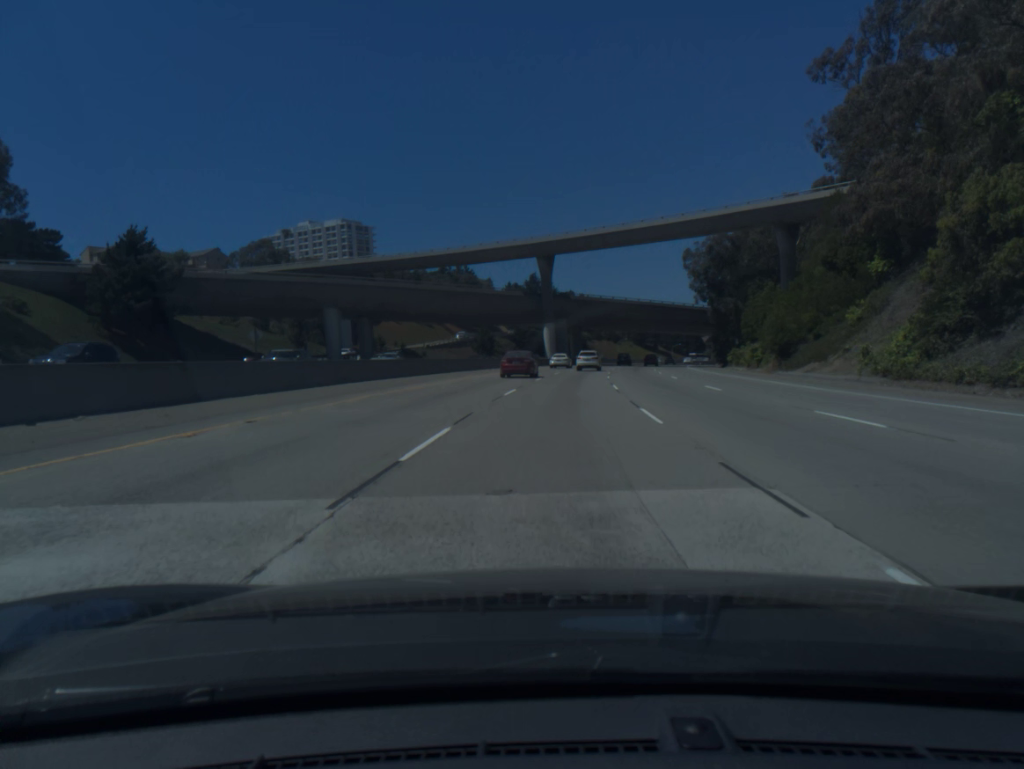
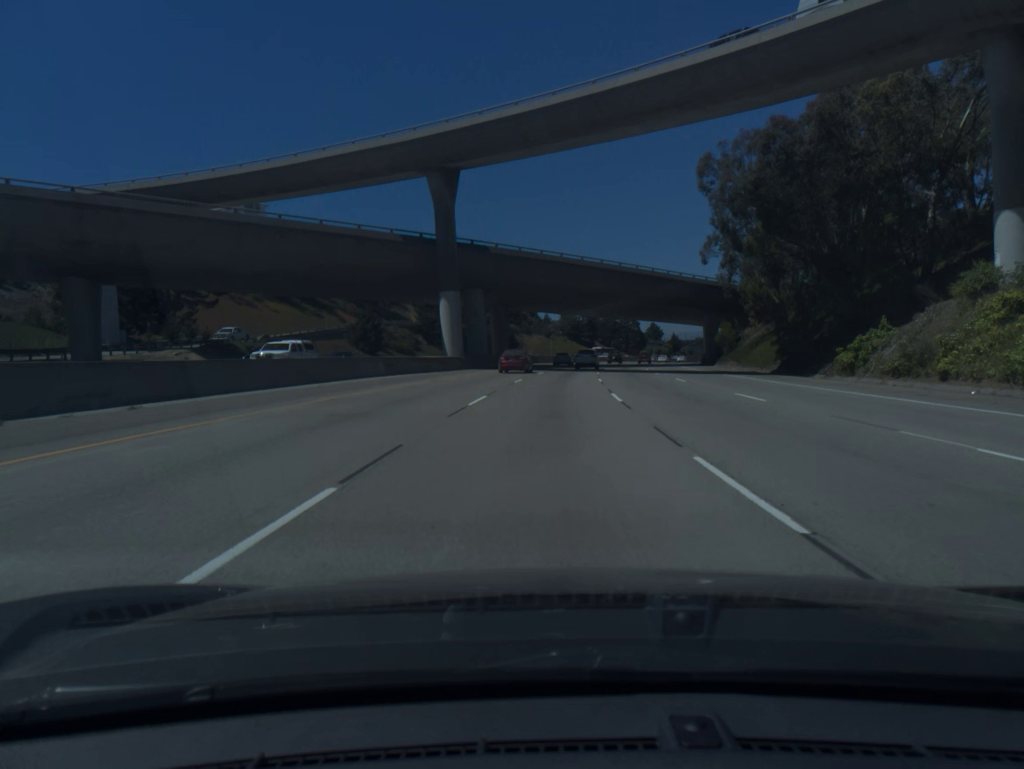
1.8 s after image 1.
(+2.3, +49.5) m; +5°
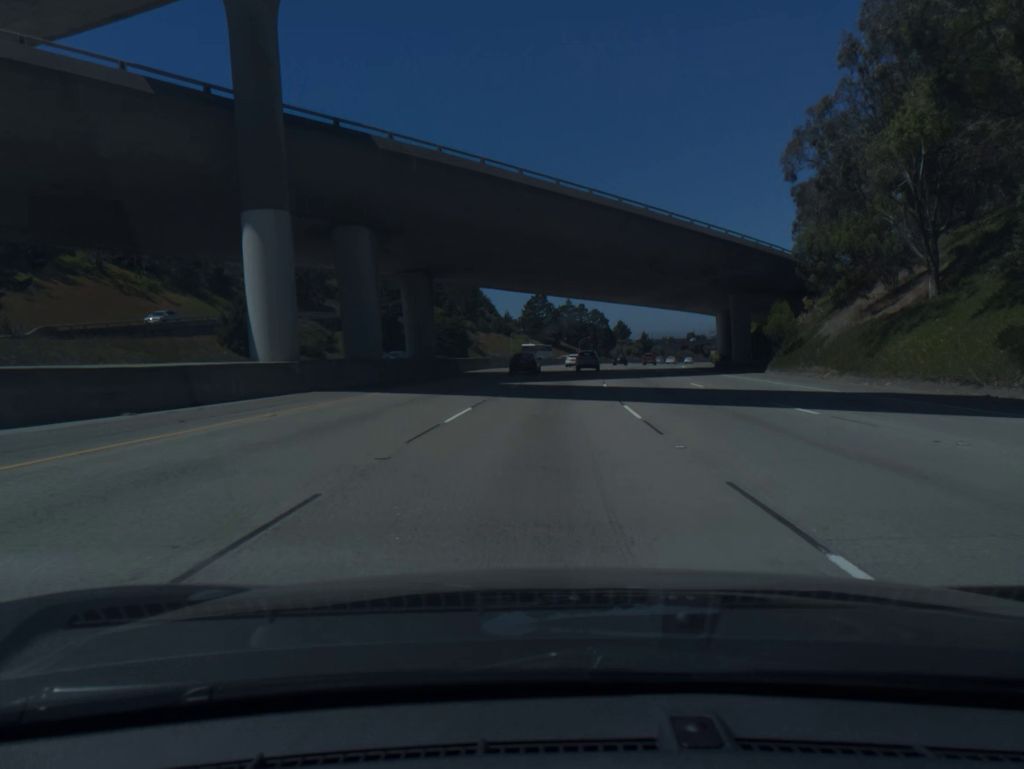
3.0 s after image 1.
(+0.9, +33.2) m; +3°
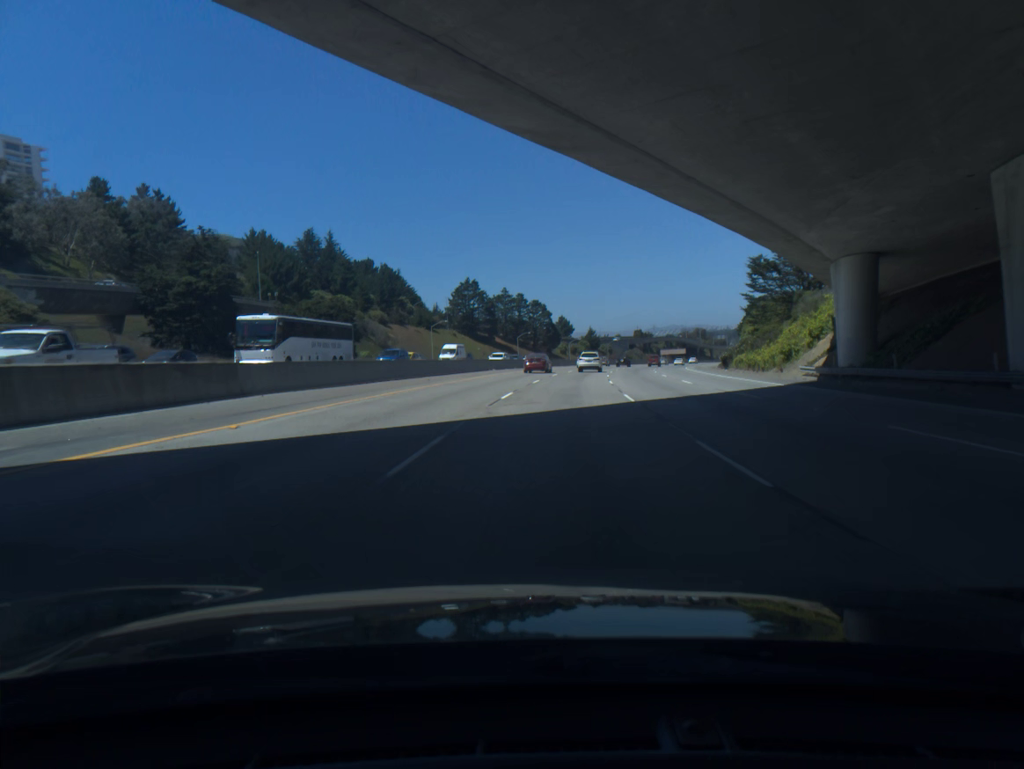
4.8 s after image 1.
(+1.7, +50.0) m; +4°
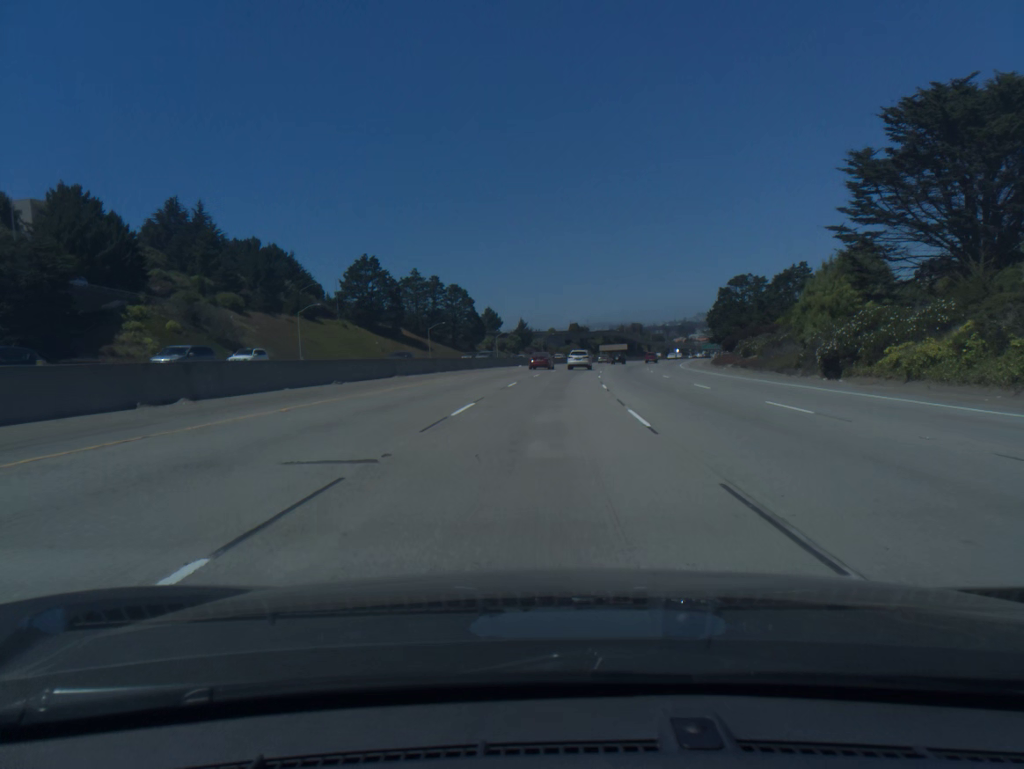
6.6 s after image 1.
(+2.5, +50.5) m; +5°
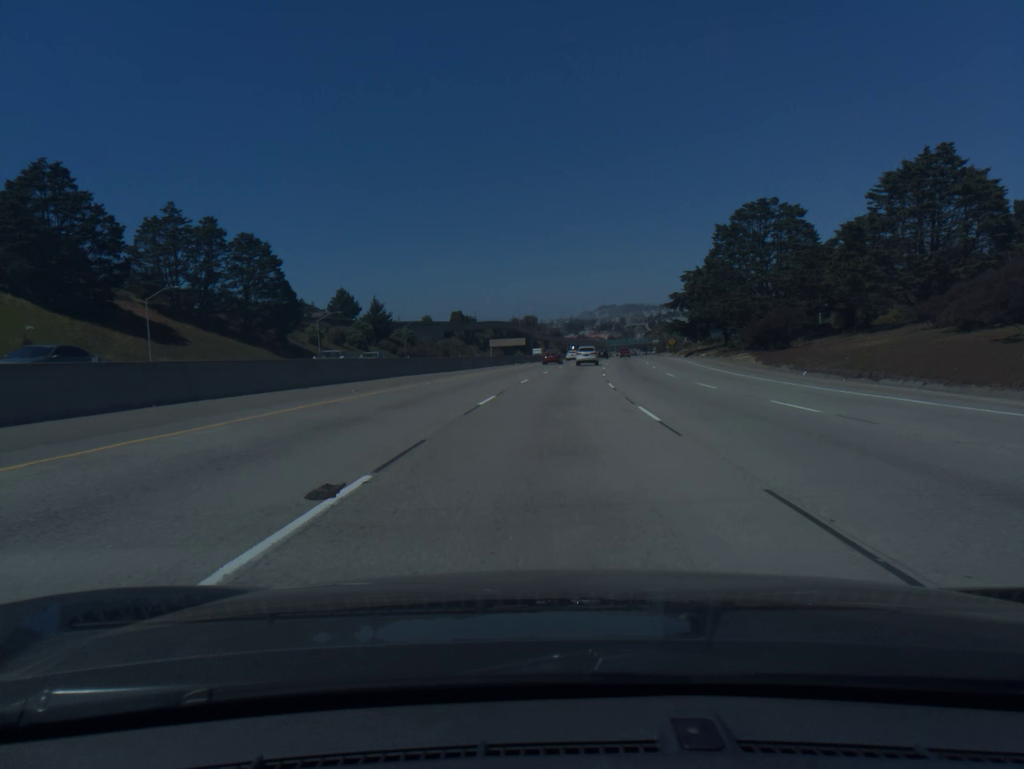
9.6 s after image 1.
(+5.4, +84.5) m; +8°
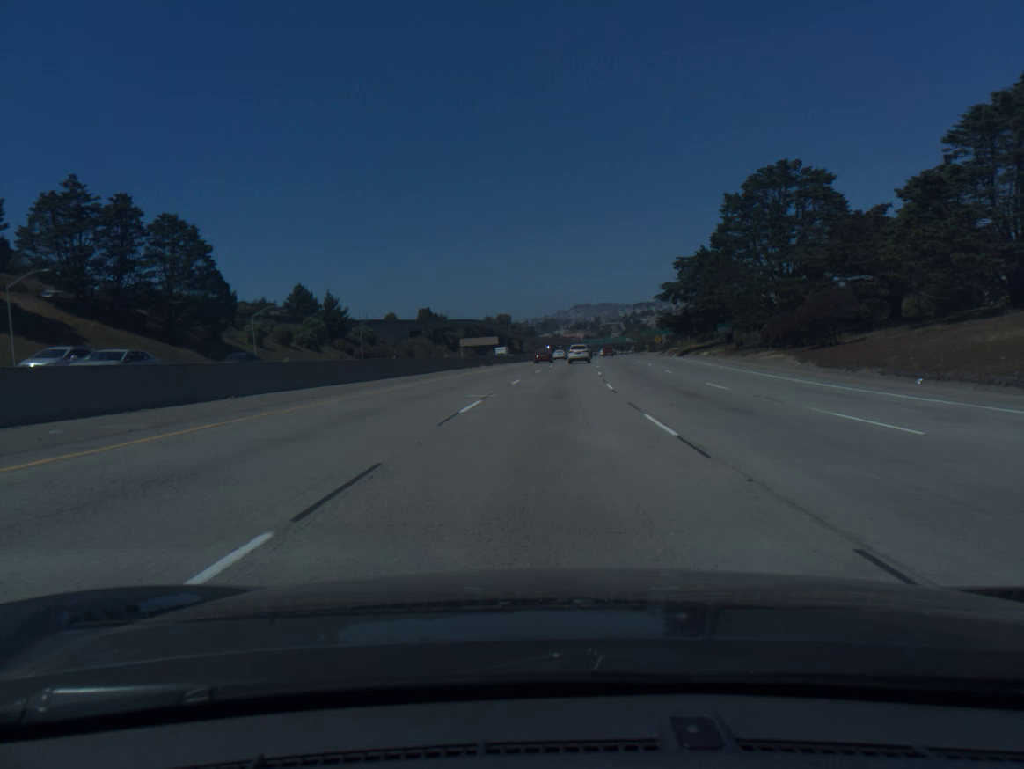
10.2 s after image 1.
(+0.3, +17.0) m; +2°
